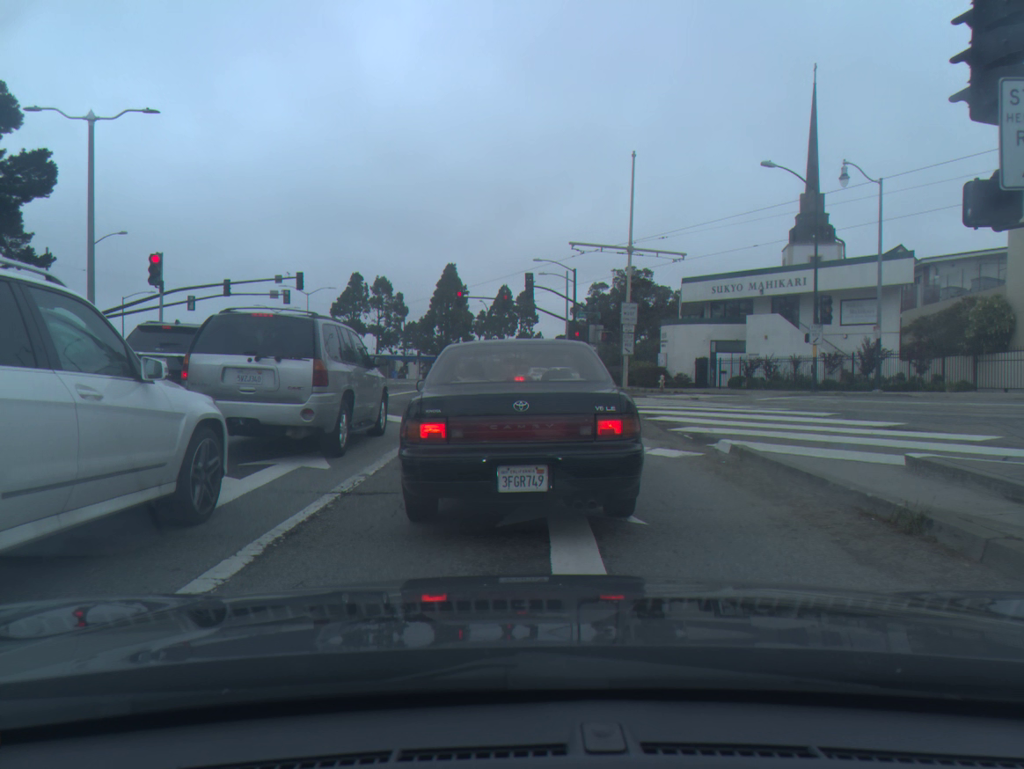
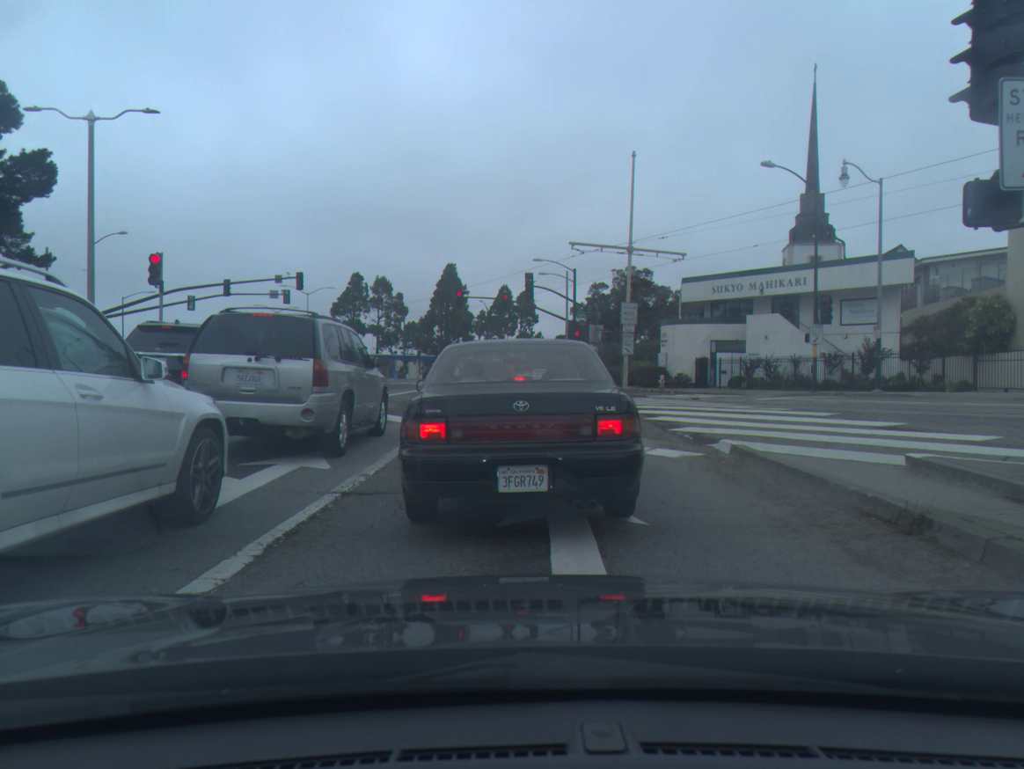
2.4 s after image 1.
(0.0, 0.0) m; 0°
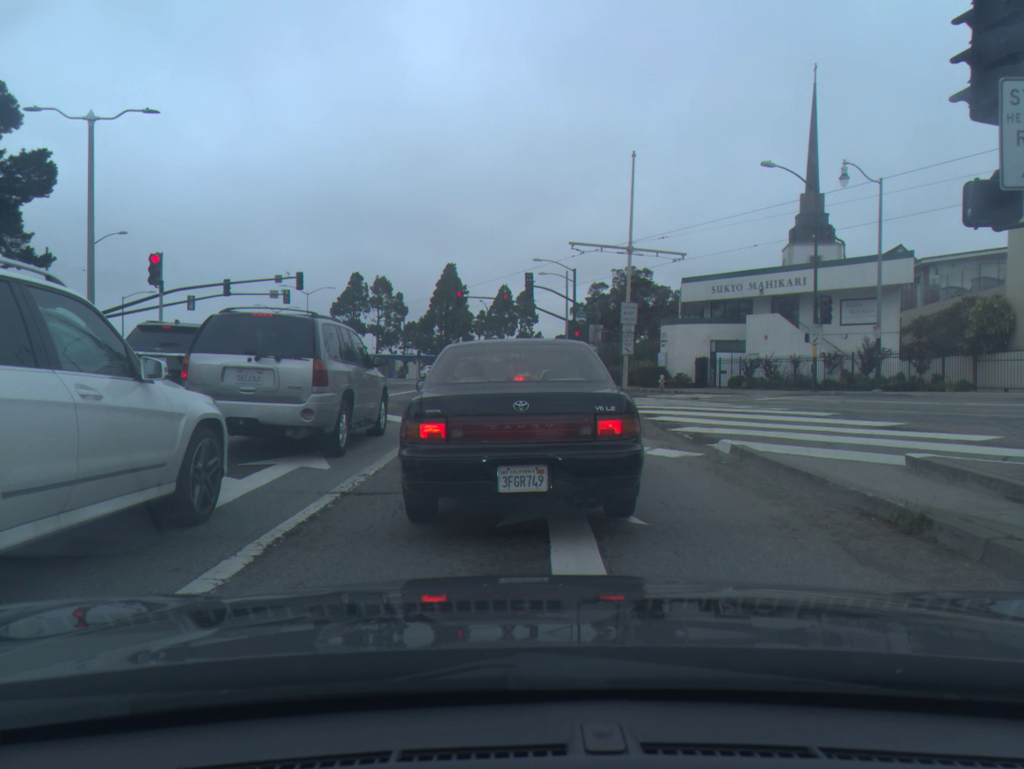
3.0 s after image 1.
(0.0, 0.0) m; 0°
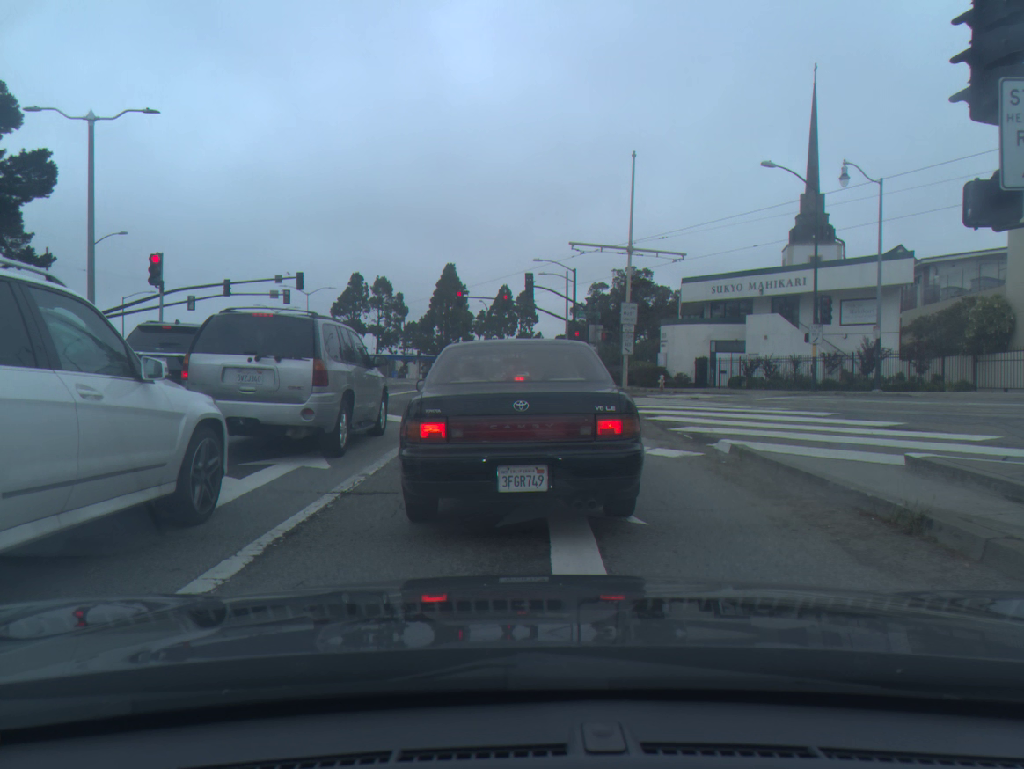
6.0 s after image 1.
(0.0, 0.0) m; 0°
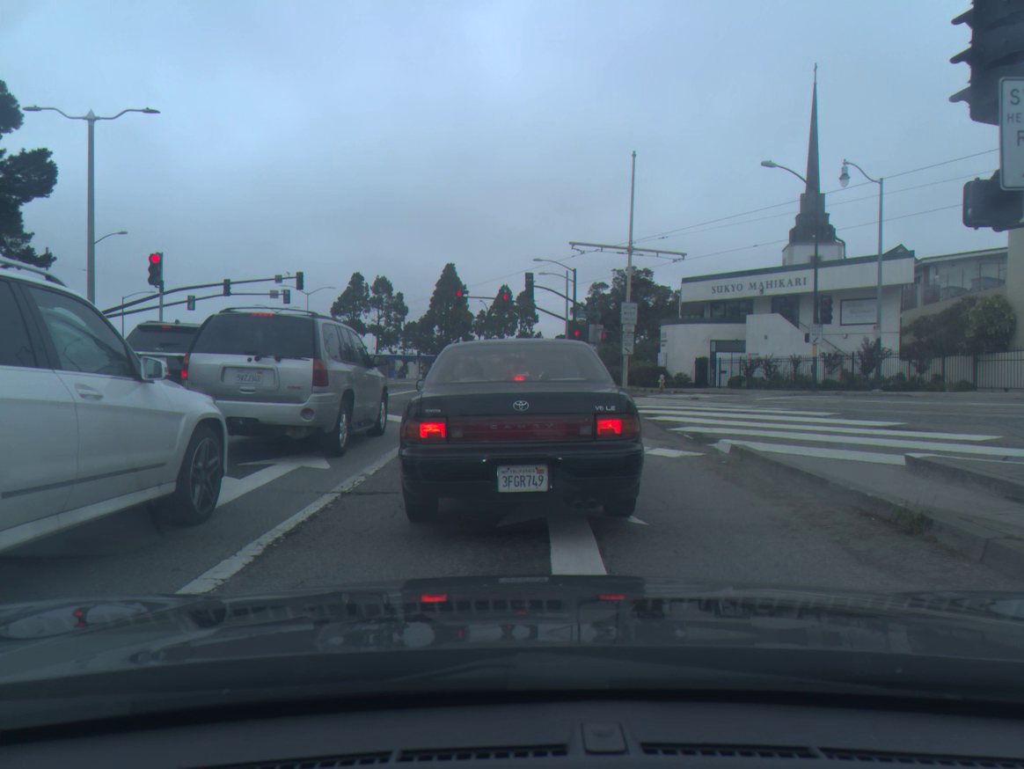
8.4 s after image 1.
(0.0, 0.0) m; 0°
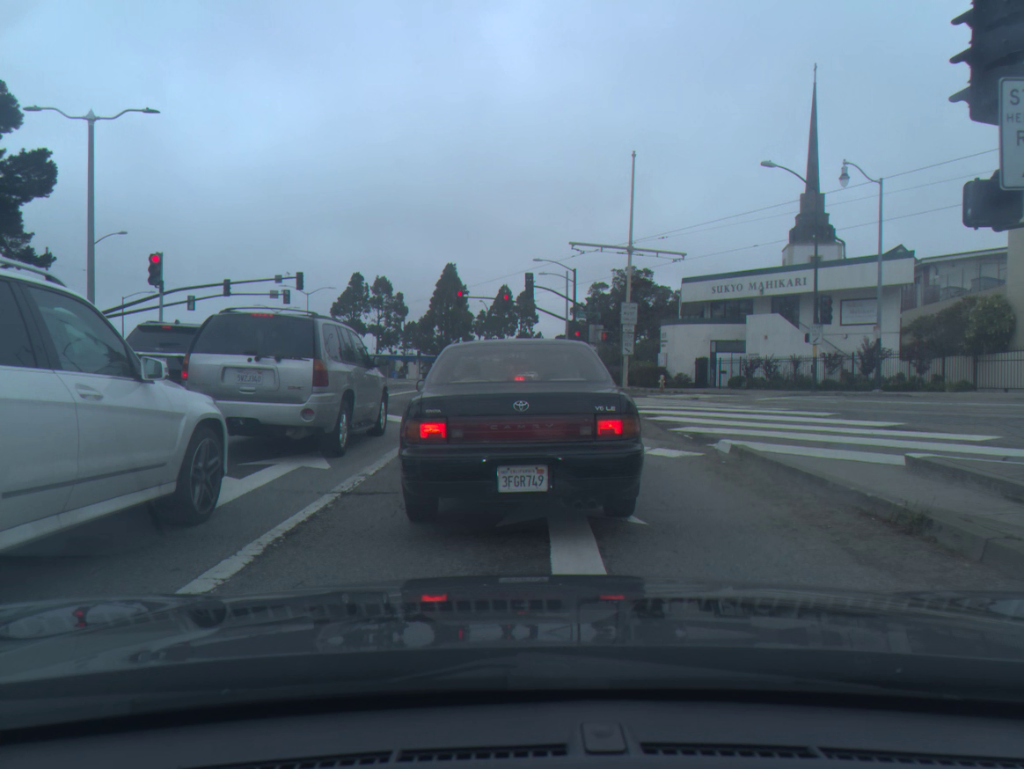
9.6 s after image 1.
(0.0, 0.0) m; 0°
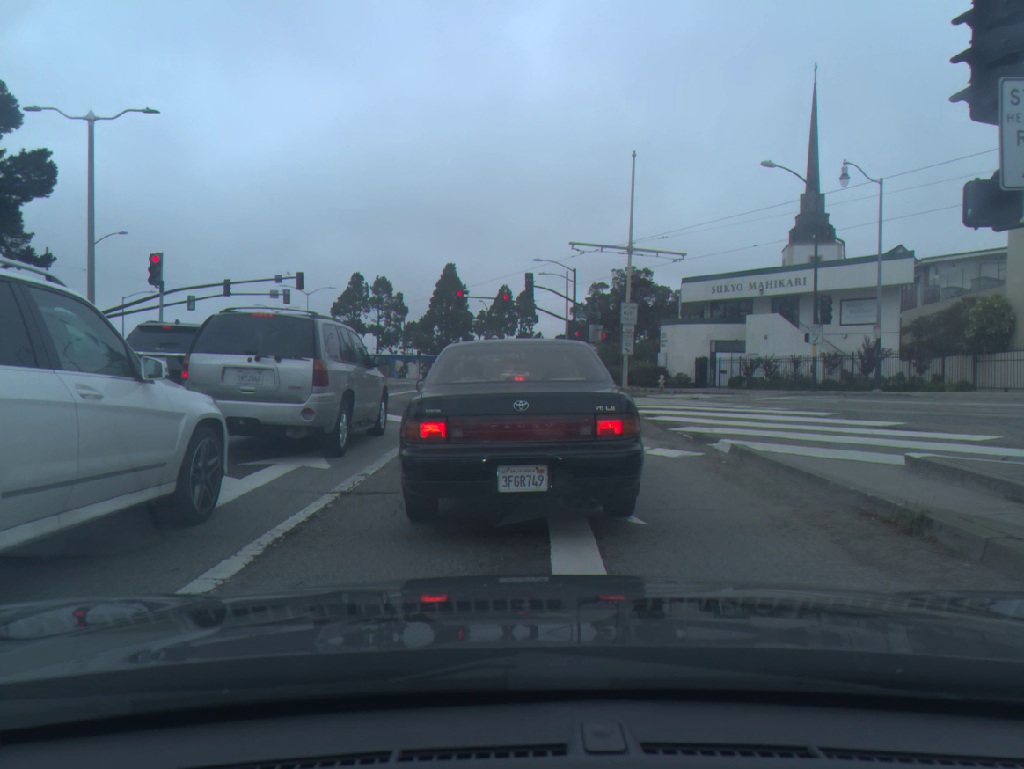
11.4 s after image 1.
(0.0, 0.0) m; 0°
